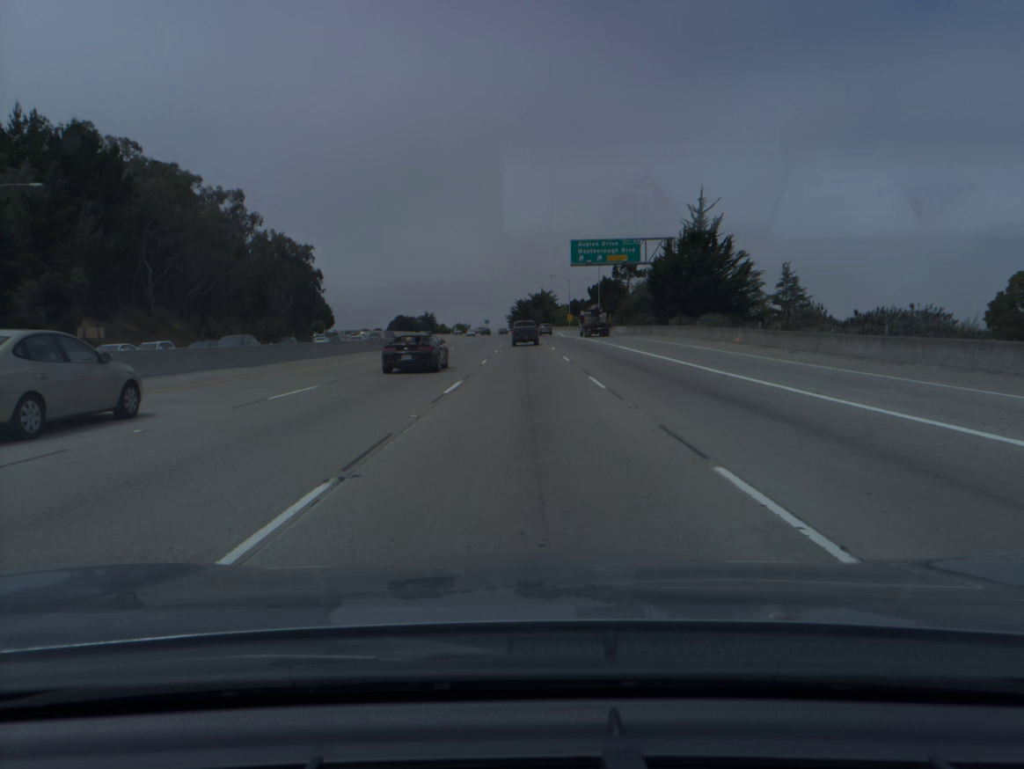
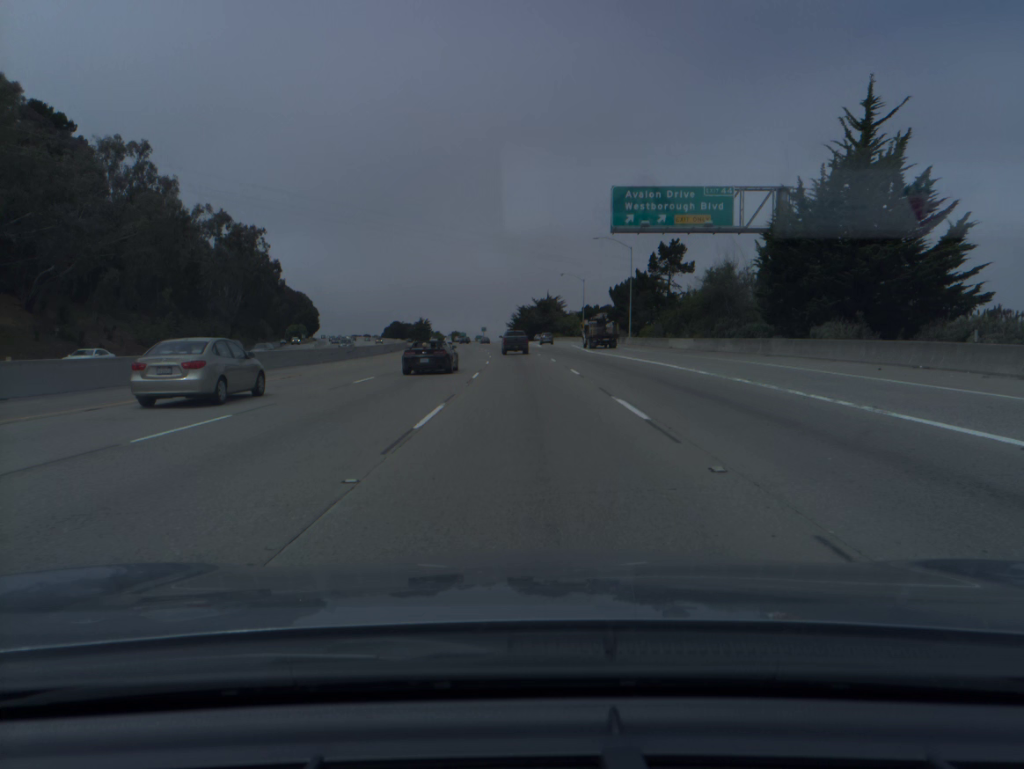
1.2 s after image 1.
(0.0, +35.4) m; 0°
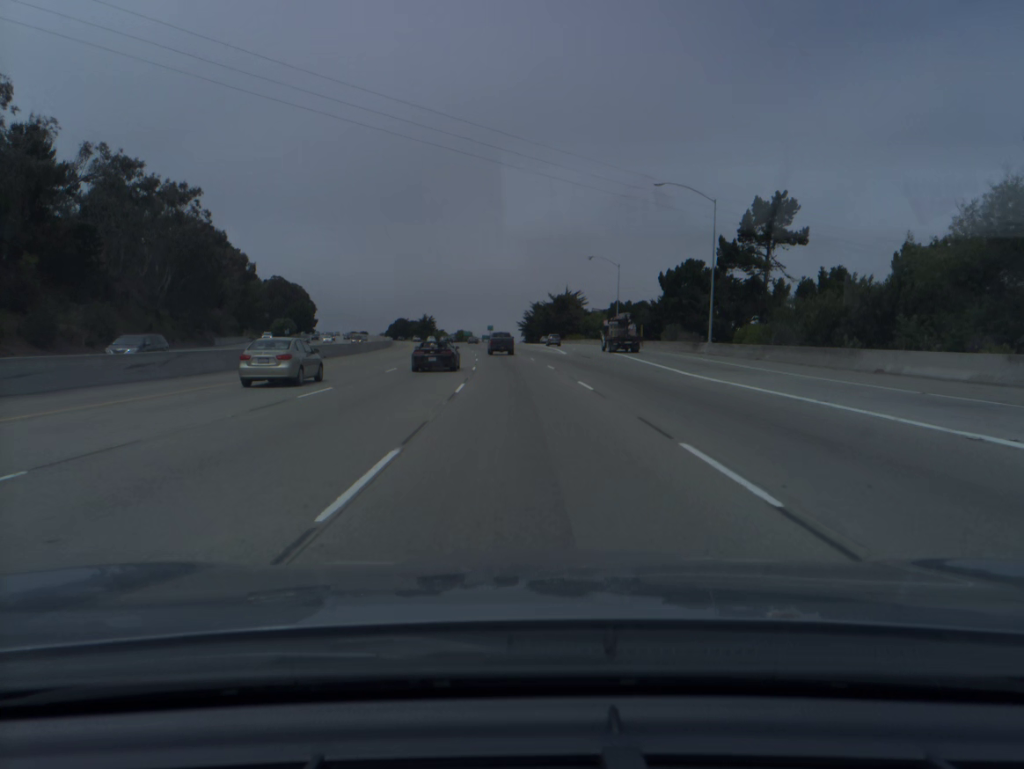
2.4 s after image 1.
(-0.2, +35.3) m; -1°
